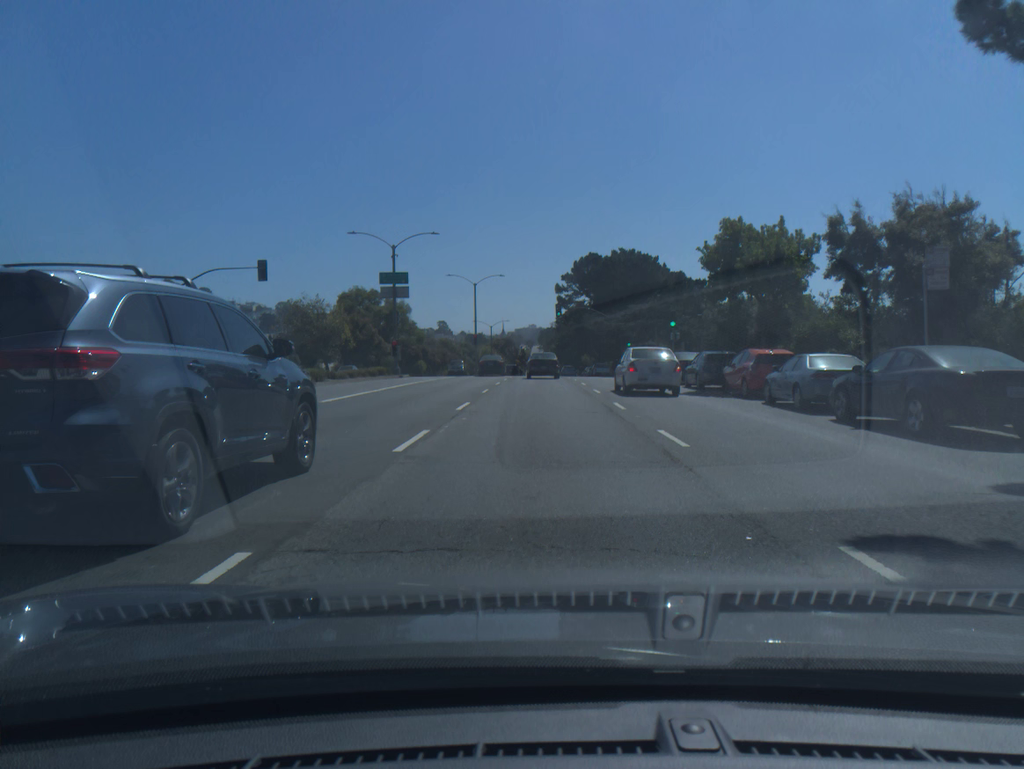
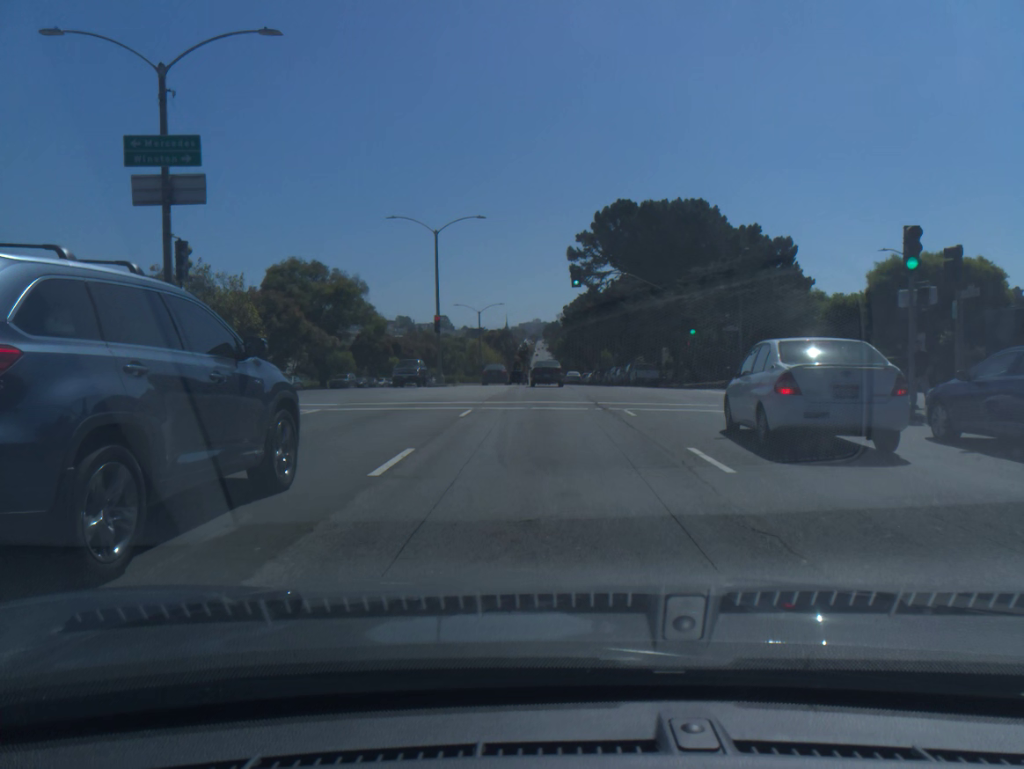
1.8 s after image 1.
(+0.1, +31.5) m; 0°
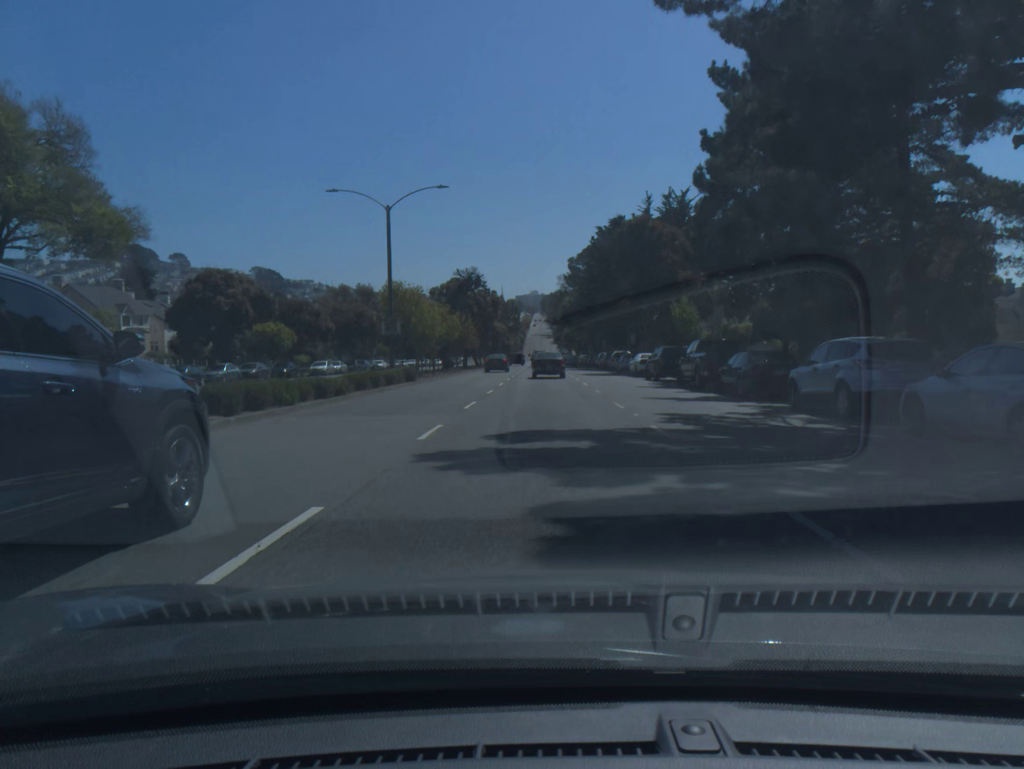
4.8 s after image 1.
(+0.1, +53.1) m; 0°
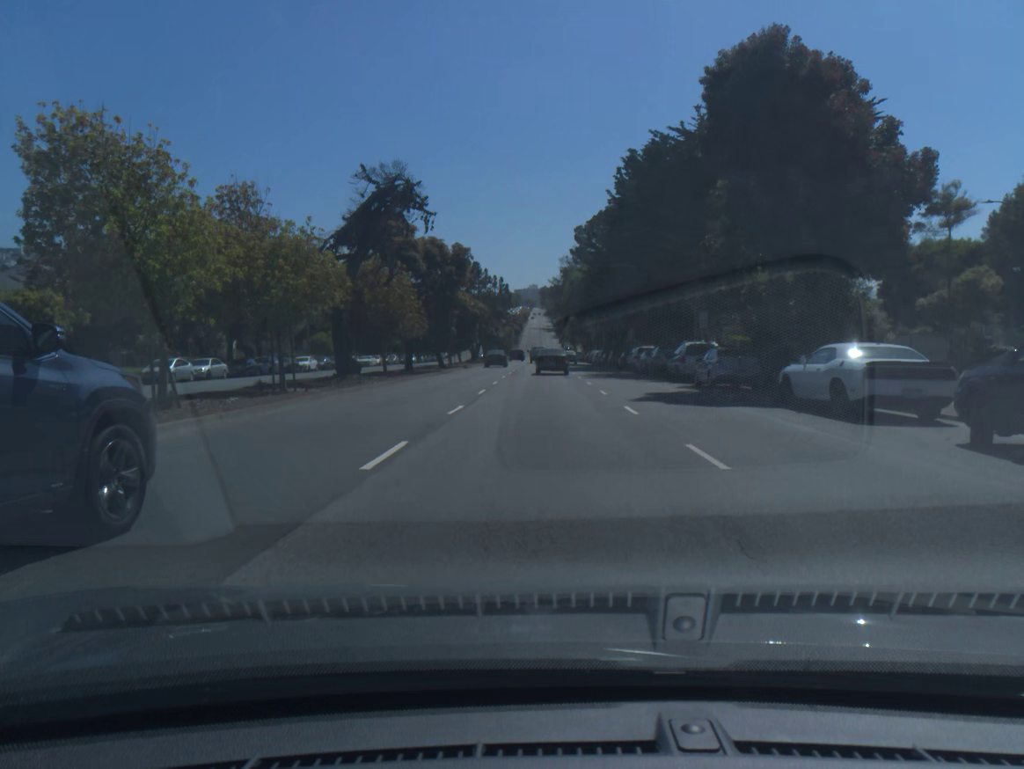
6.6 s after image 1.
(0.0, +32.6) m; 0°
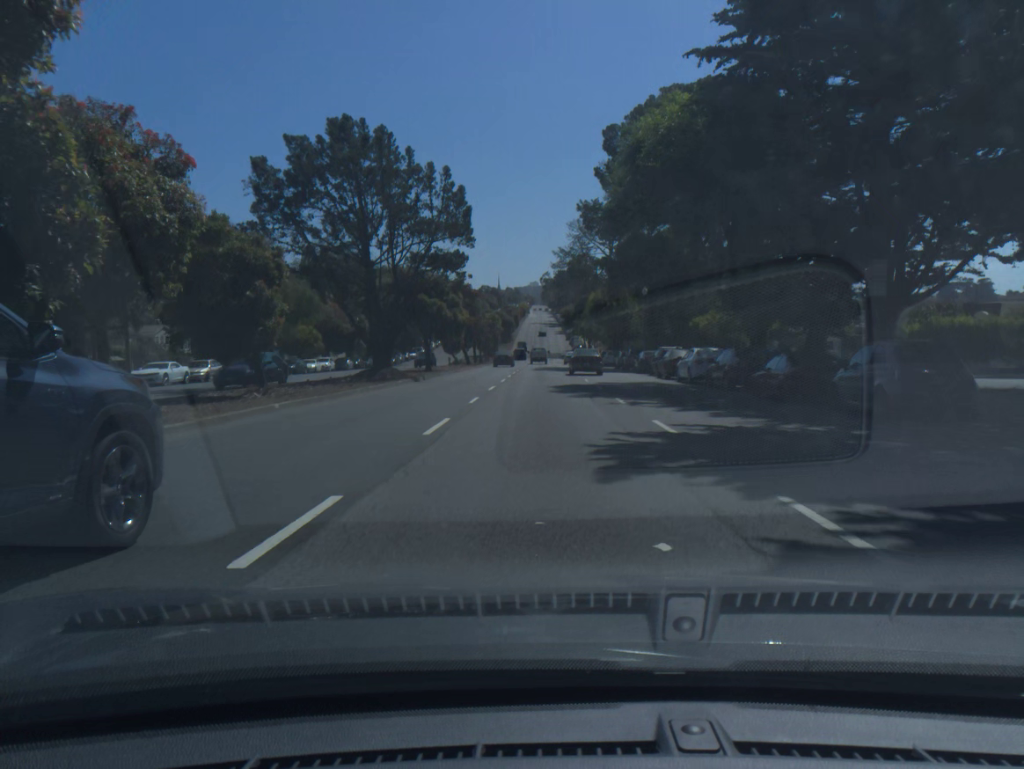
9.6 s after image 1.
(-0.3, +55.1) m; 0°
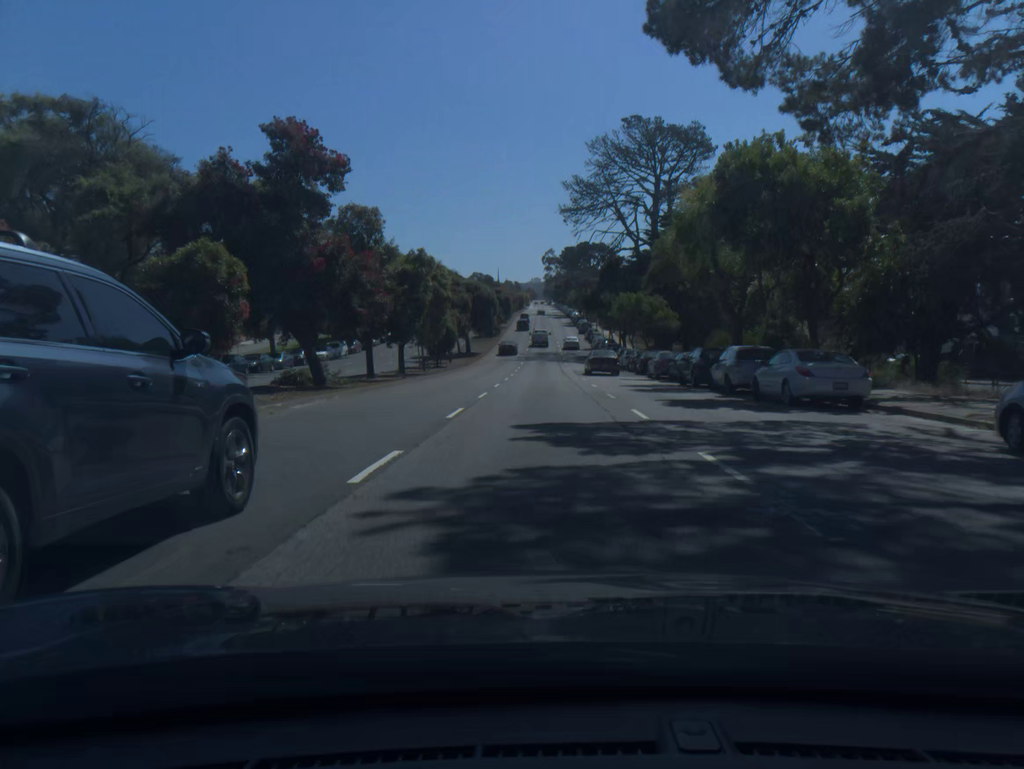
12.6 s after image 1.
(+0.1, +55.6) m; 0°
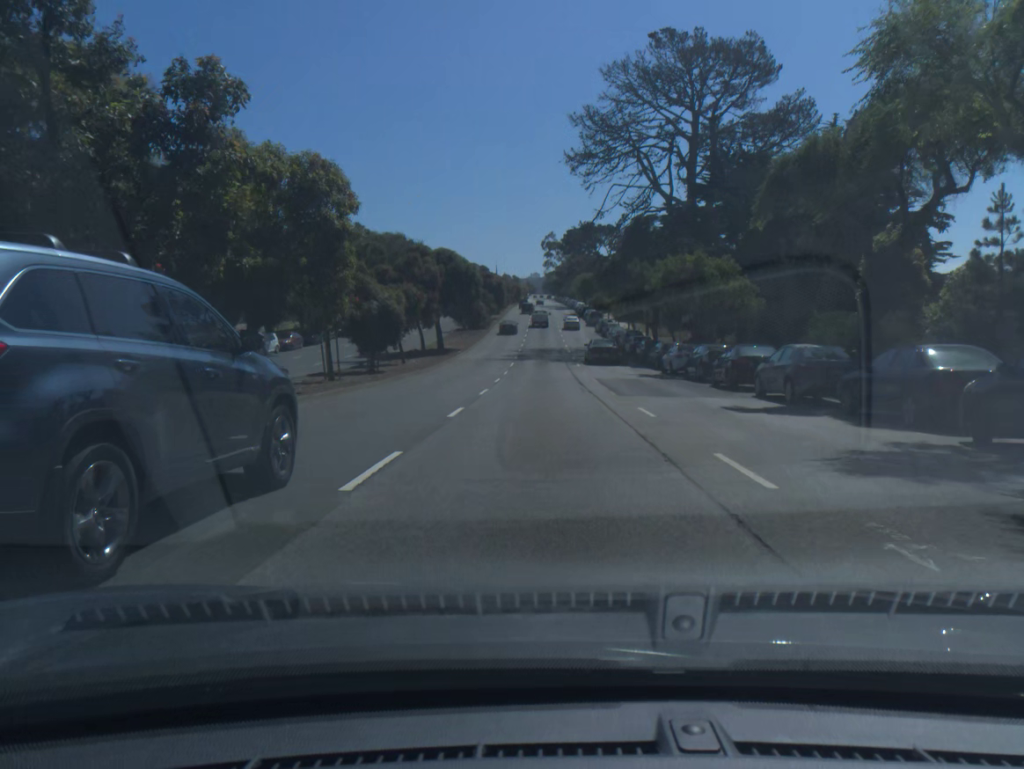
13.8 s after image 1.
(0.0, +22.3) m; 0°
